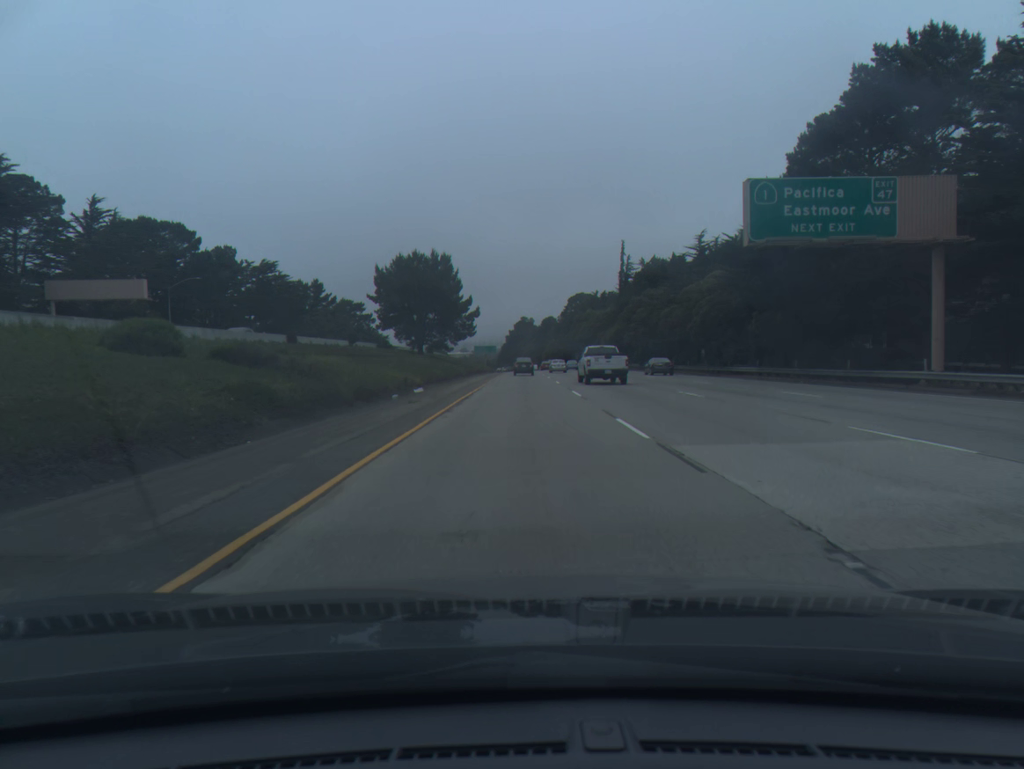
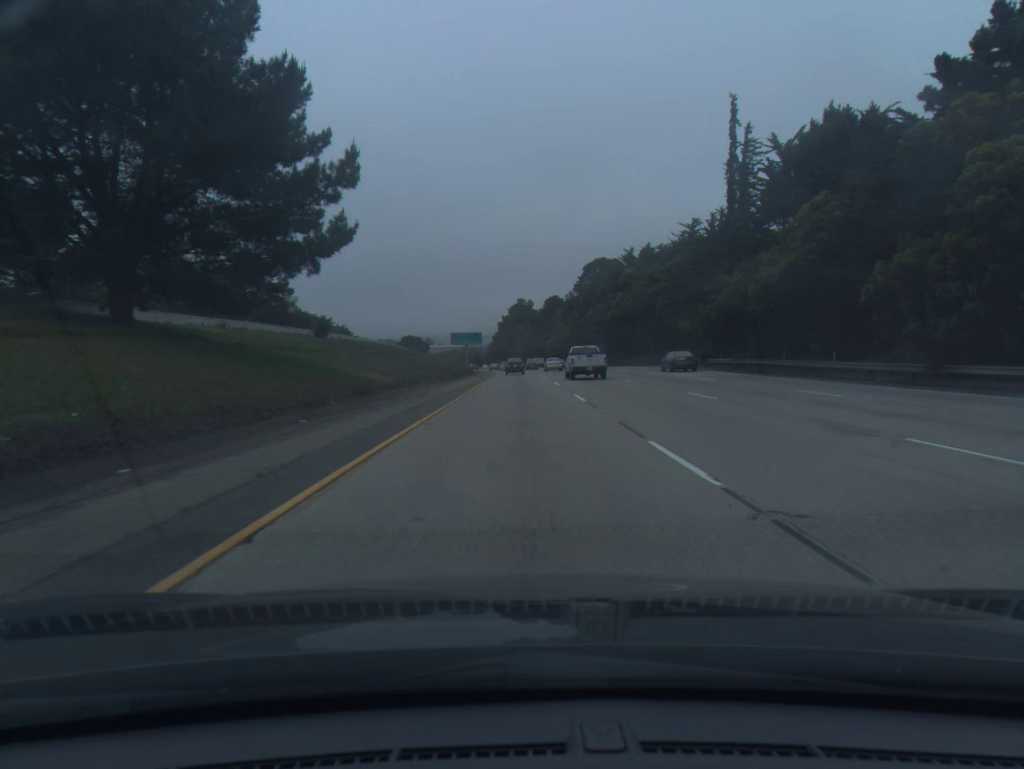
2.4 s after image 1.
(+0.2, +75.3) m; 0°
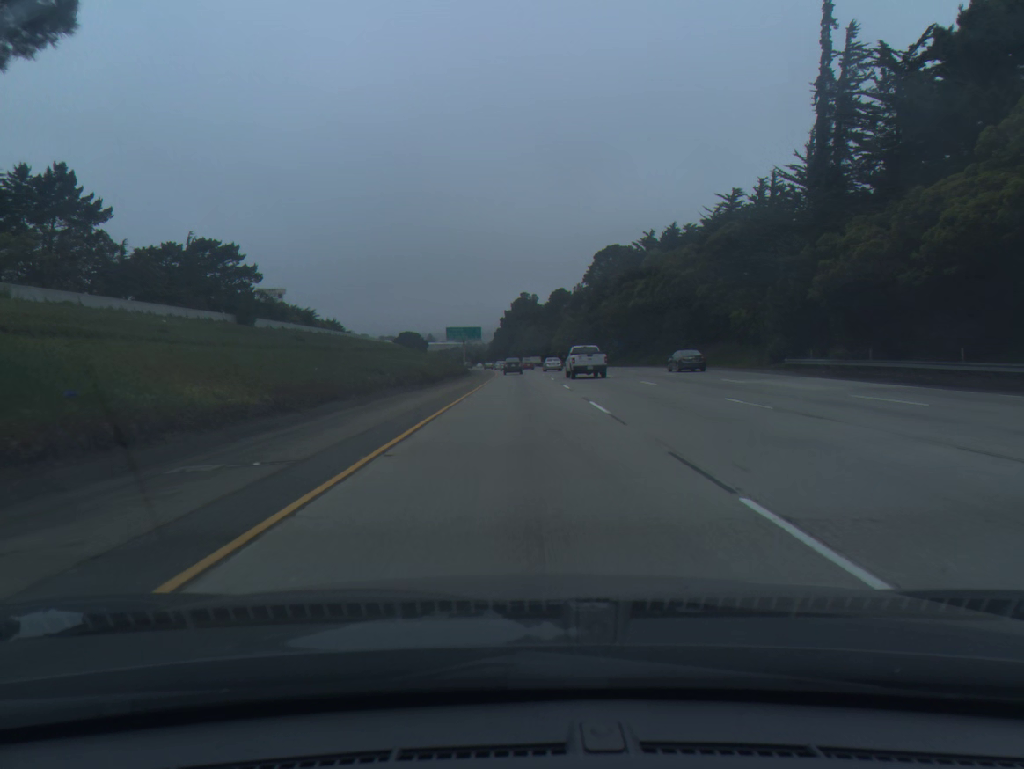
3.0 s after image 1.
(0.0, +19.1) m; 0°
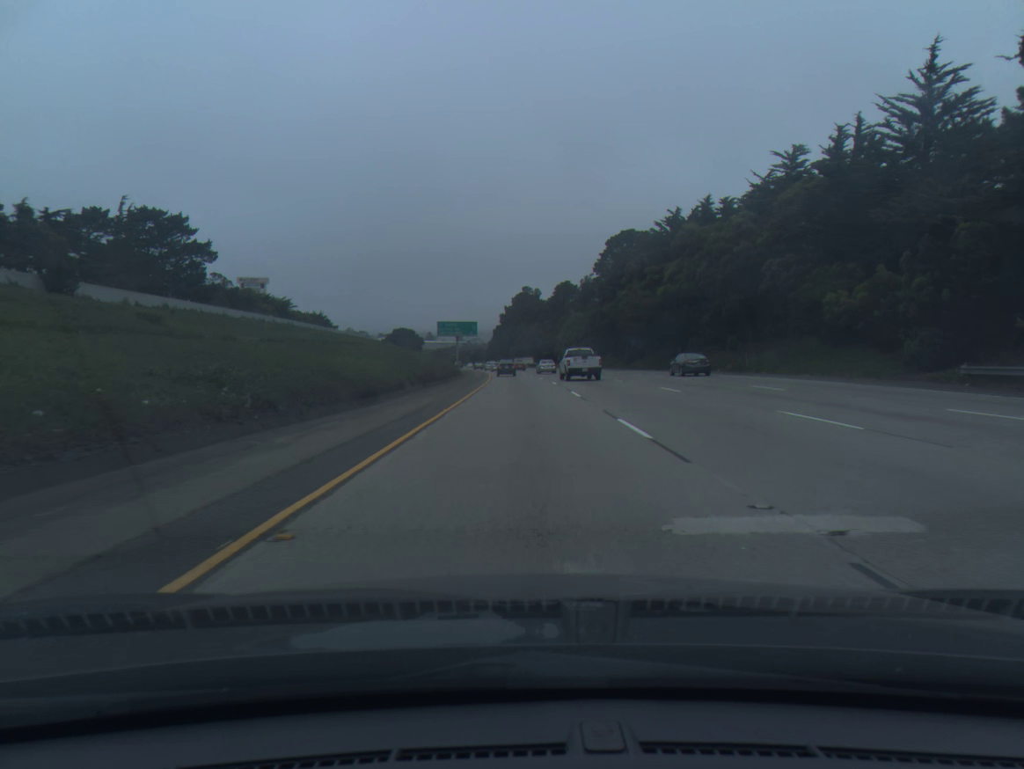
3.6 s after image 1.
(0.0, +19.2) m; 0°
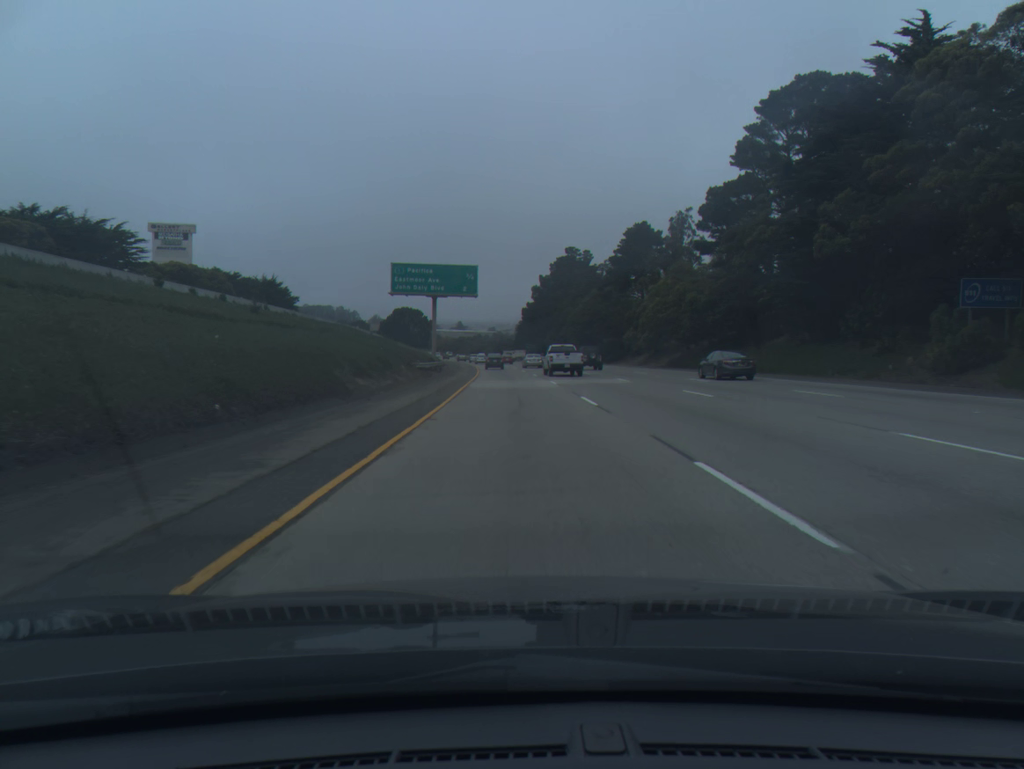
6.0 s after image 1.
(-1.0, +77.8) m; -2°
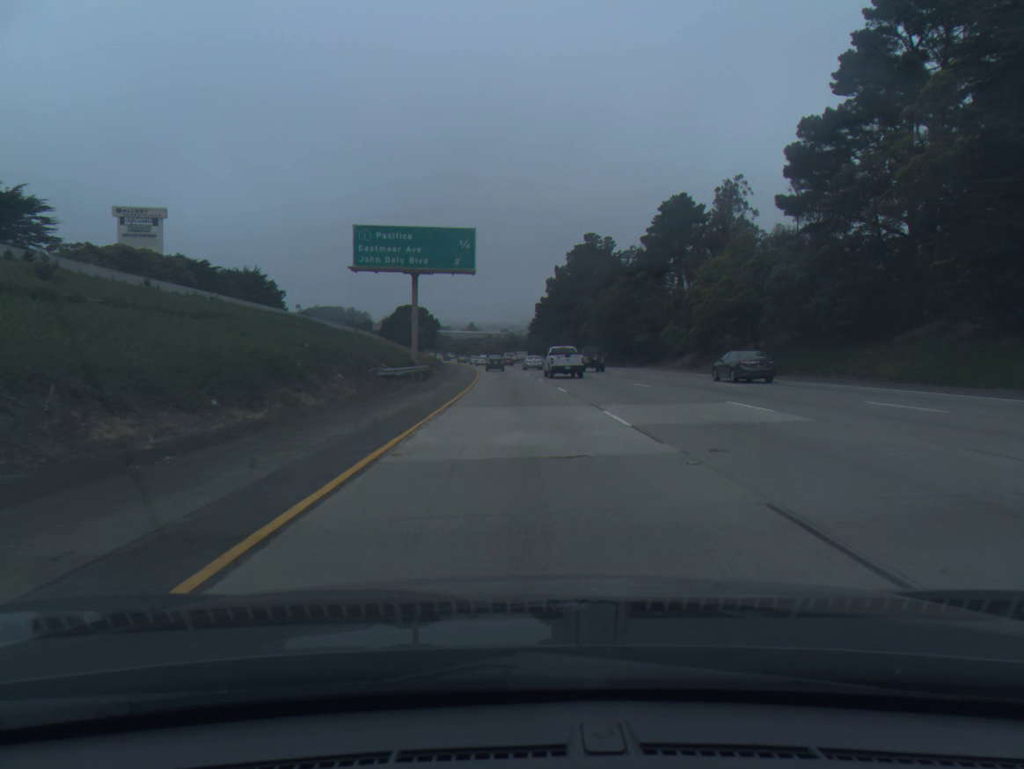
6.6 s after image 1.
(-0.2, +19.7) m; -1°
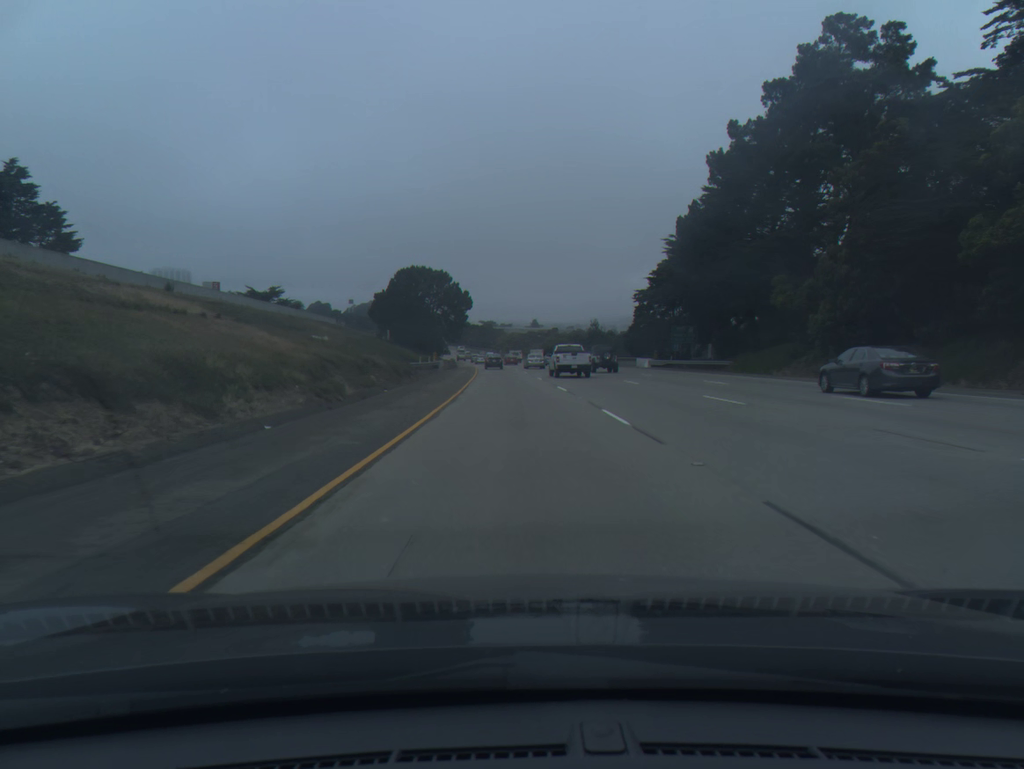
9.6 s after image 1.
(-3.9, +99.6) m; -5°
